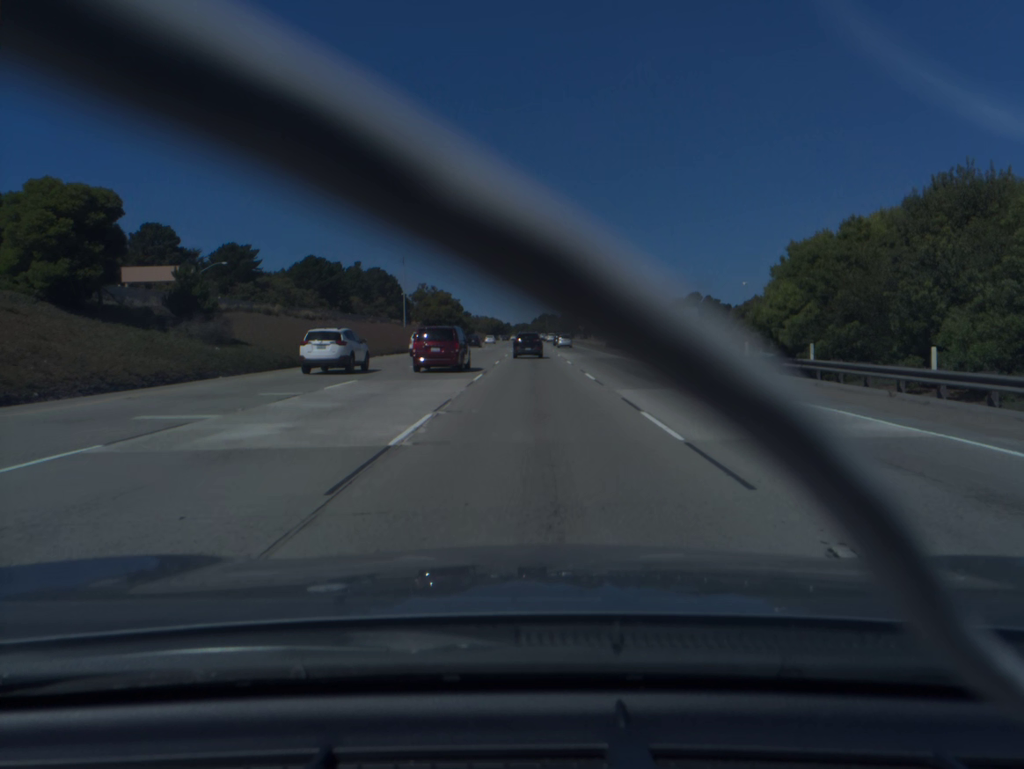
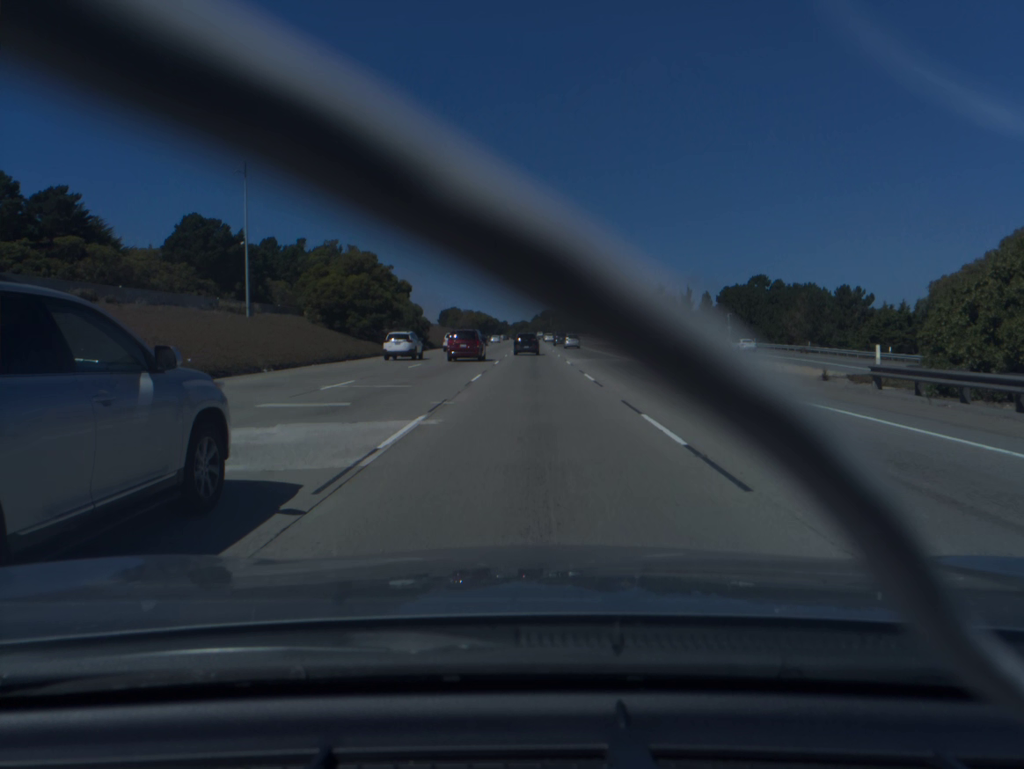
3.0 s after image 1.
(0.0, +73.1) m; 0°
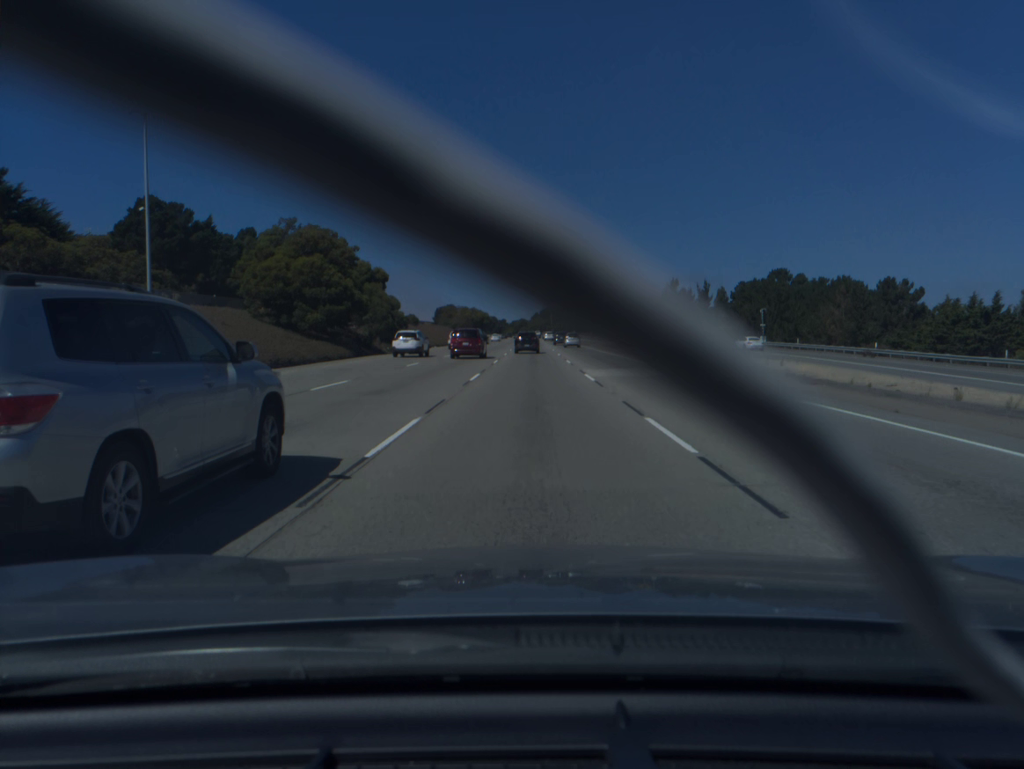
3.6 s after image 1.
(0.0, +15.3) m; 0°
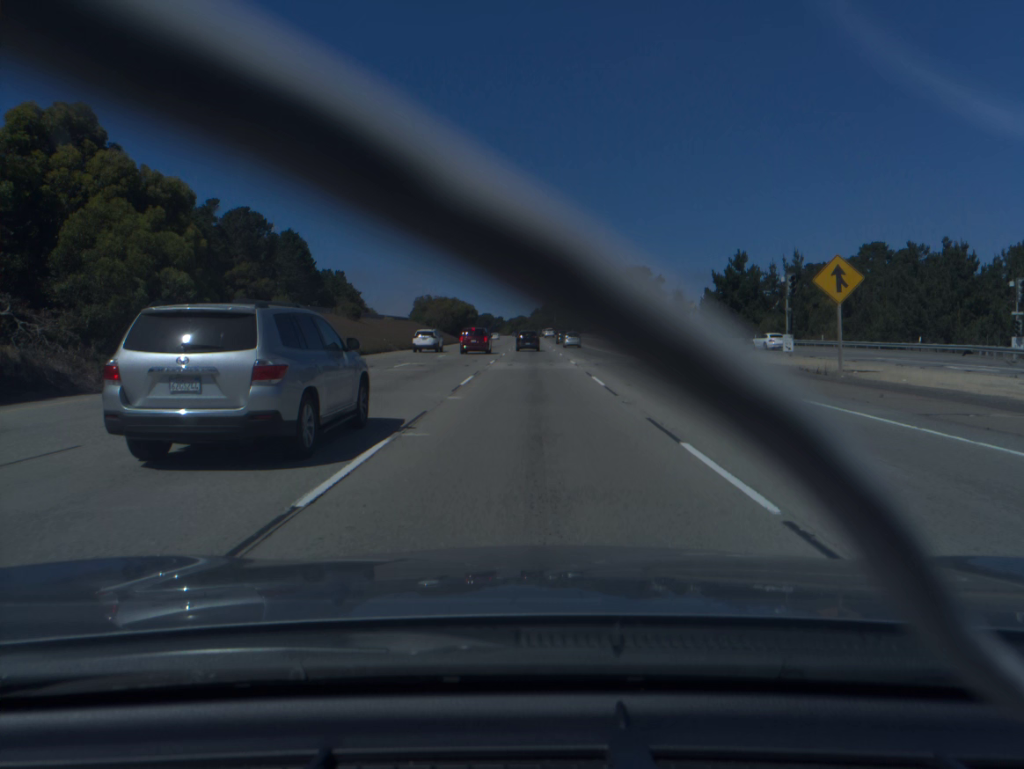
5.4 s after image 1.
(0.0, +46.9) m; 0°
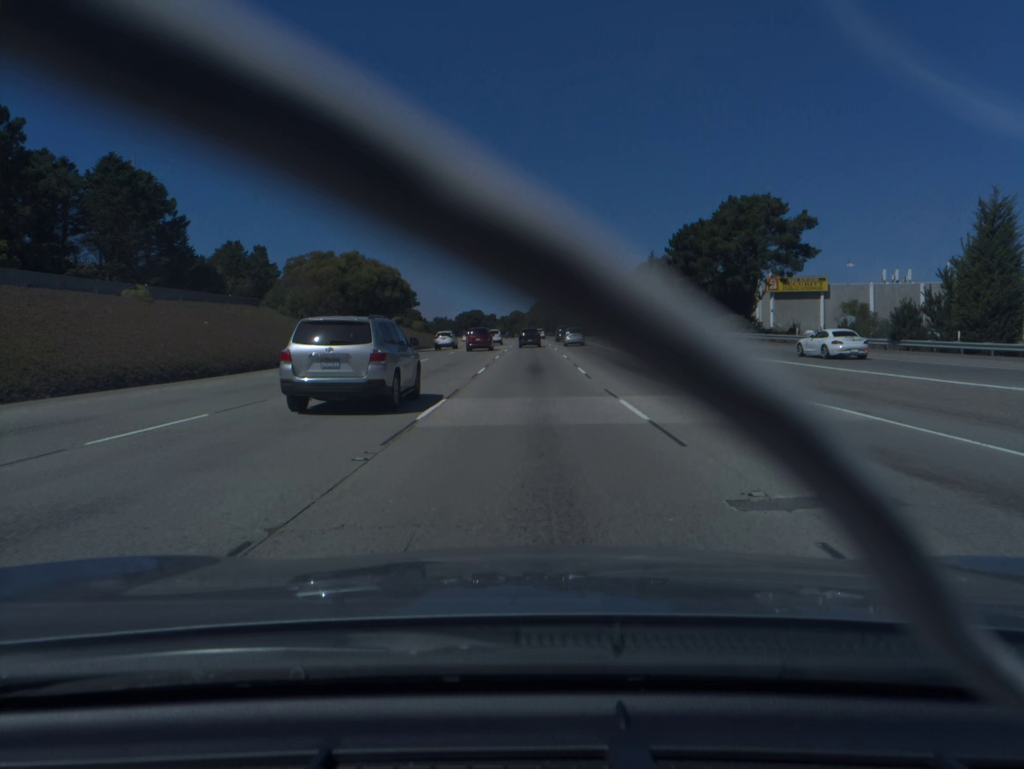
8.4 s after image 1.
(0.0, +80.6) m; 0°
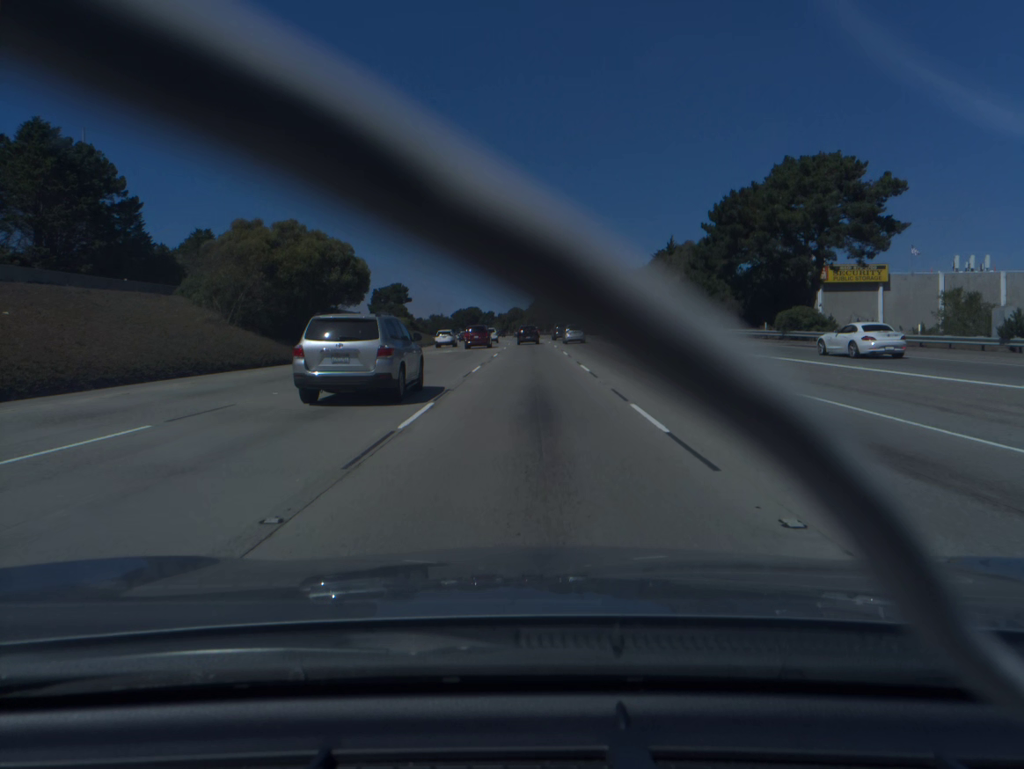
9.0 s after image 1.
(0.0, +16.5) m; 0°
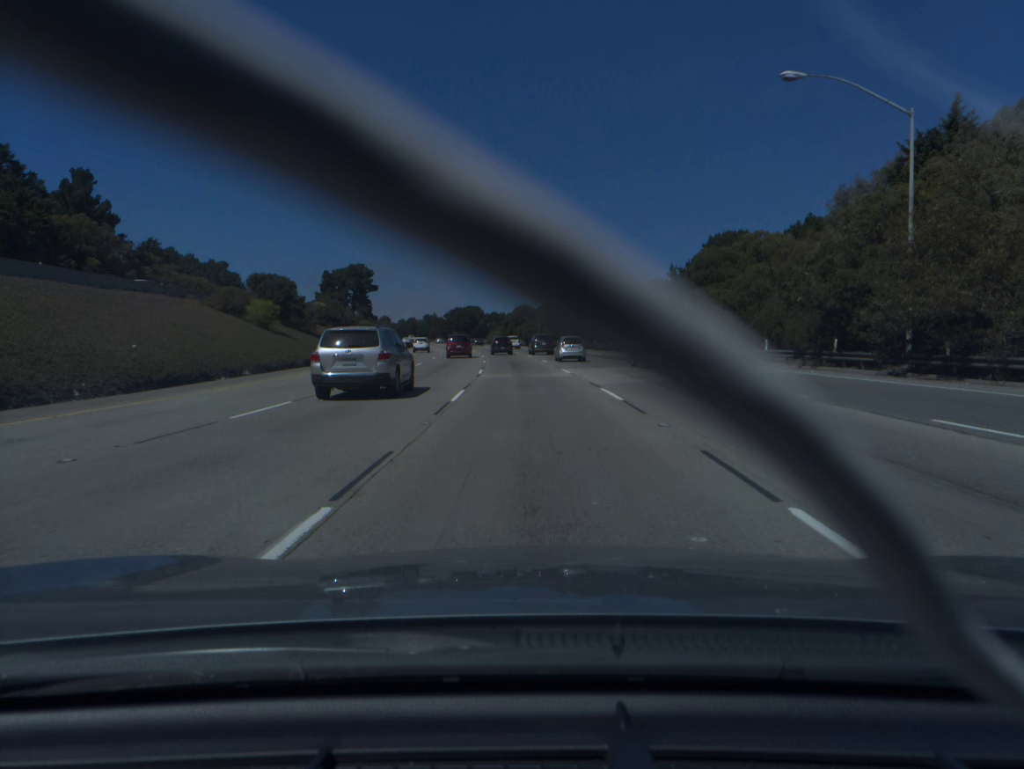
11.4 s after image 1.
(-0.3, +66.9) m; -1°
